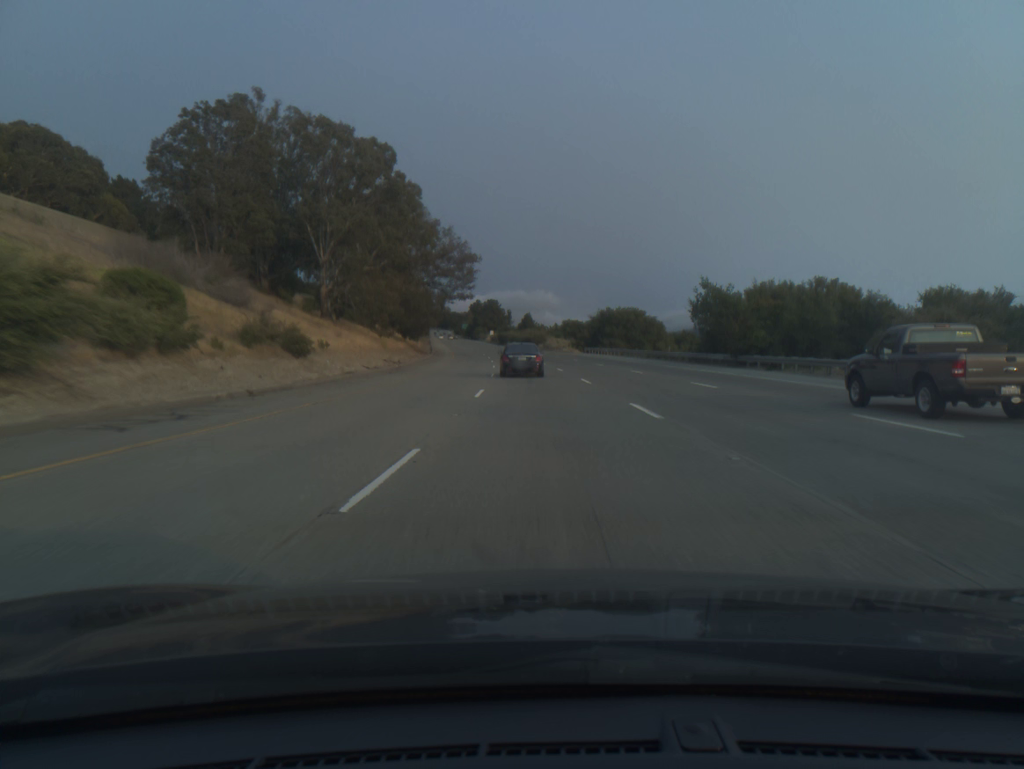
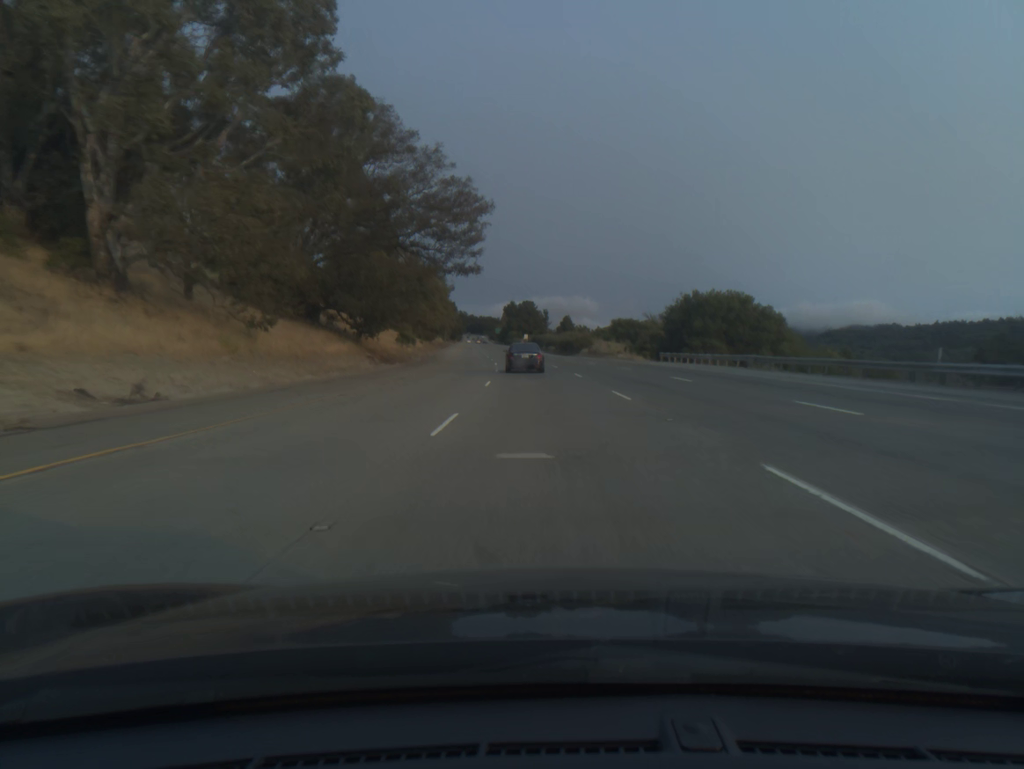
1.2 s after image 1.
(-1.0, +38.8) m; -3°
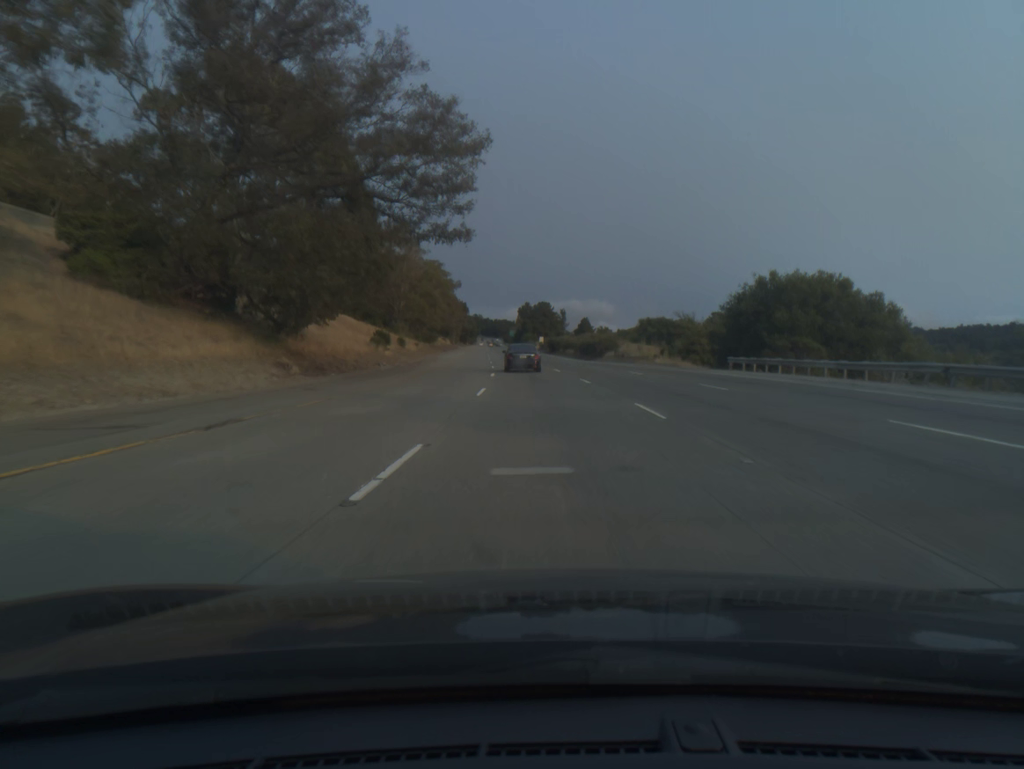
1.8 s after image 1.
(-0.2, +19.3) m; -1°
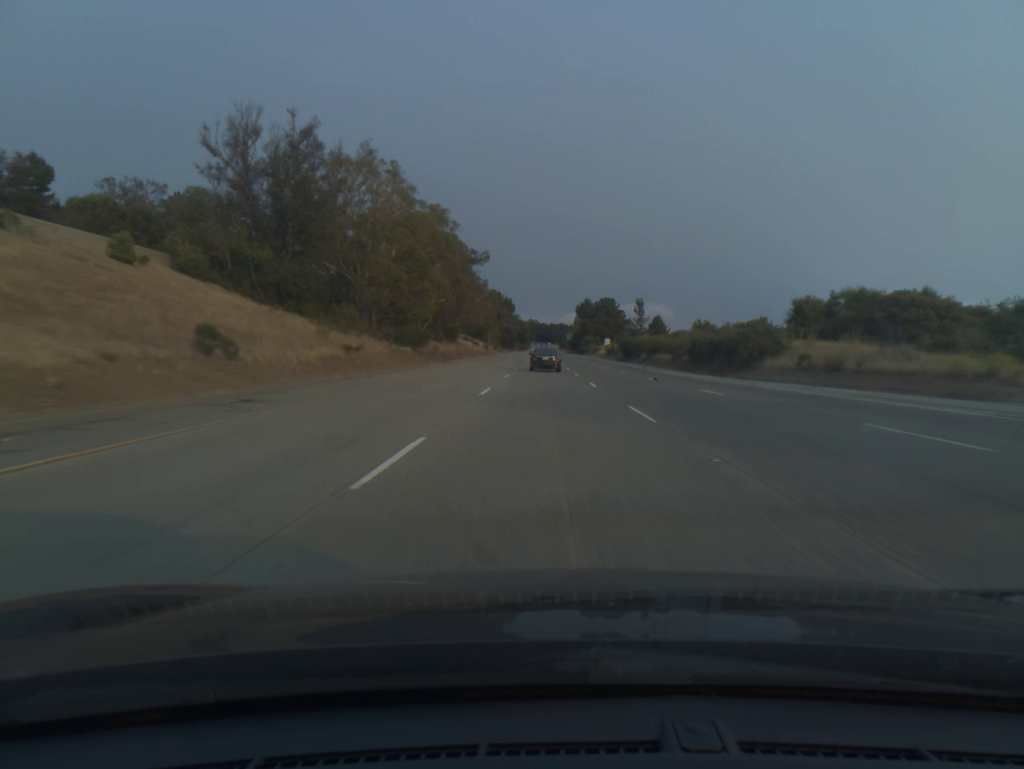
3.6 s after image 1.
(-2.0, +57.9) m; -4°
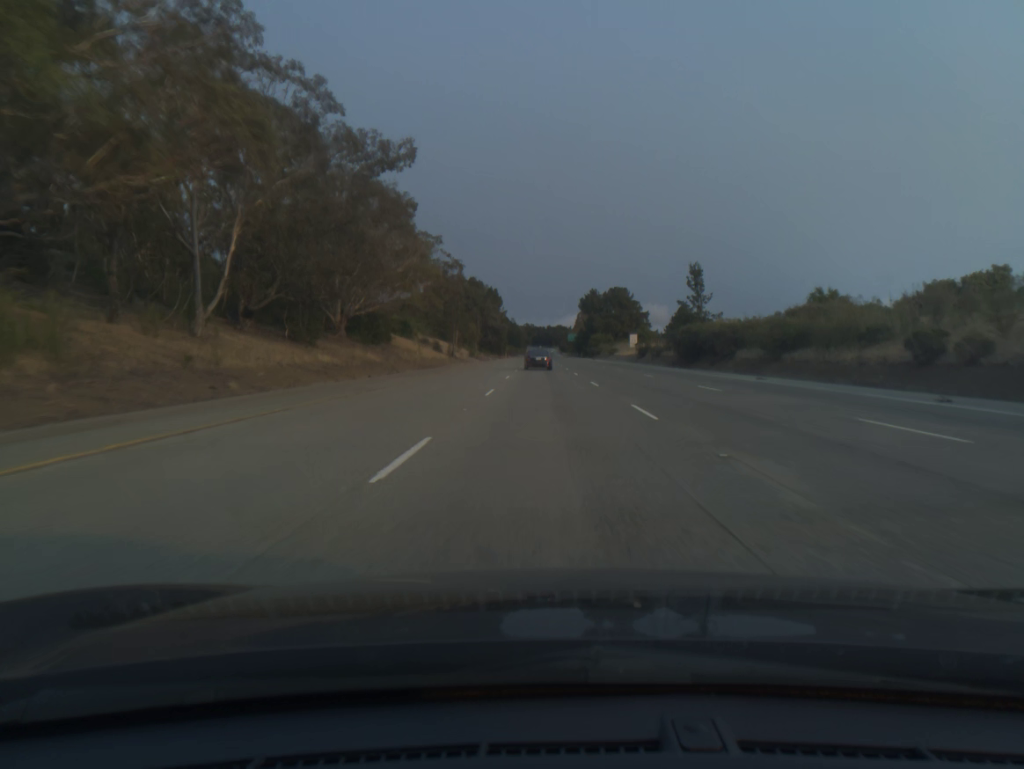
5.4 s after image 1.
(-0.3, +58.0) m; 0°
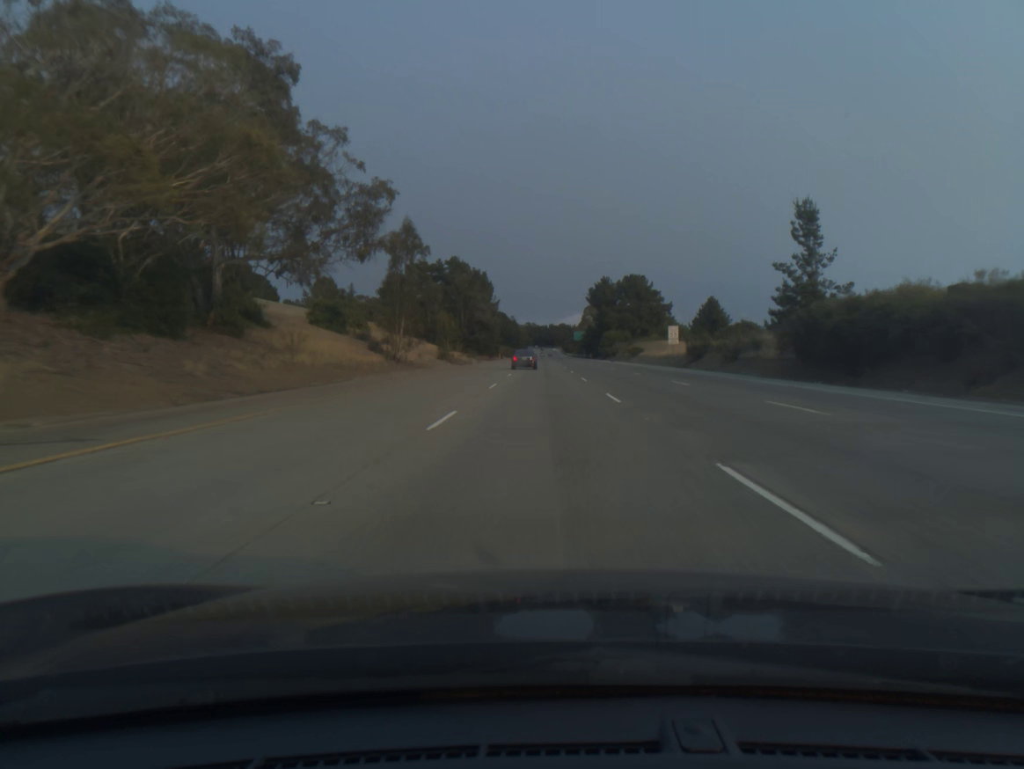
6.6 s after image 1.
(0.0, +38.7) m; 0°
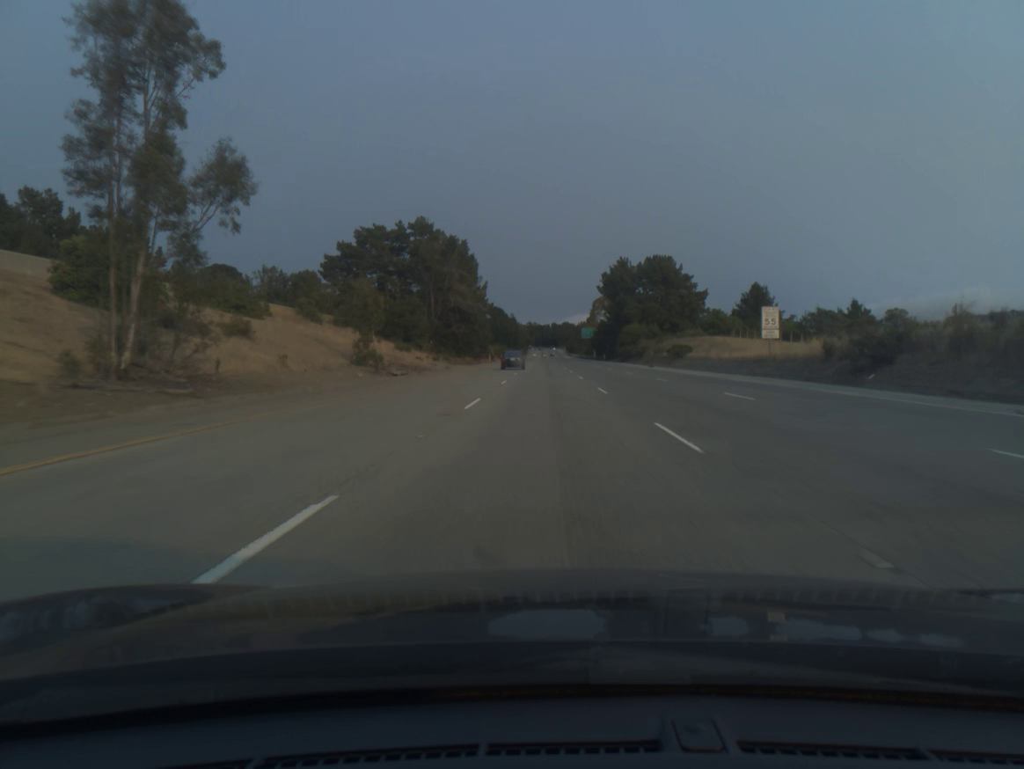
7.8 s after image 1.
(-0.1, +38.8) m; 0°
